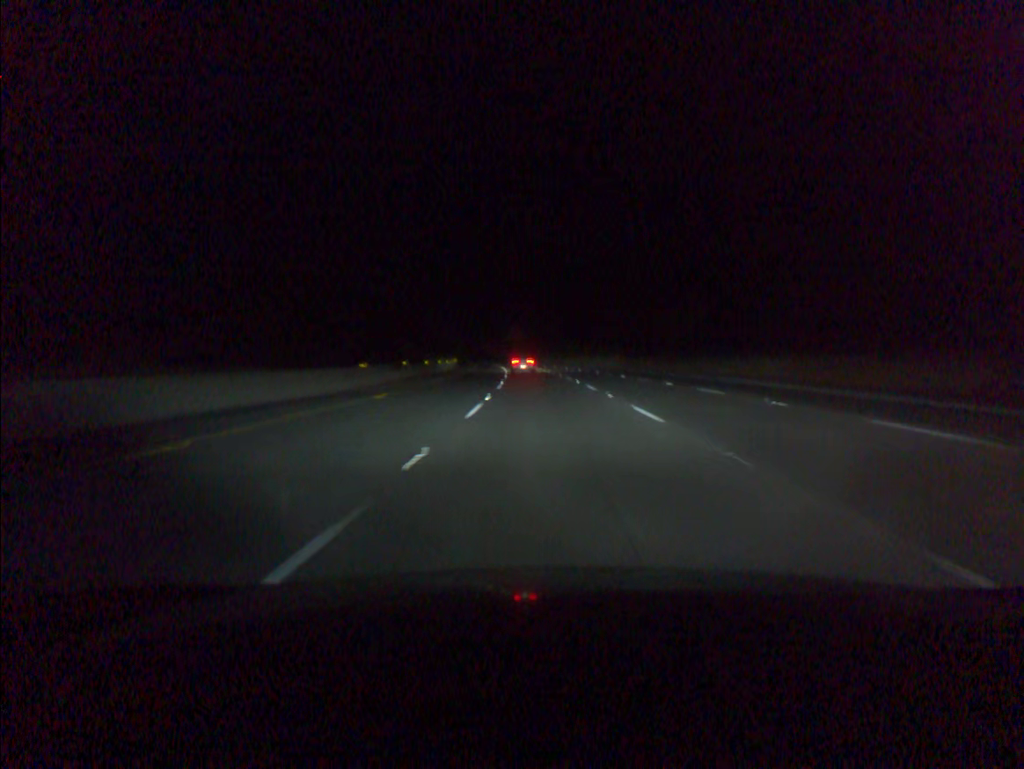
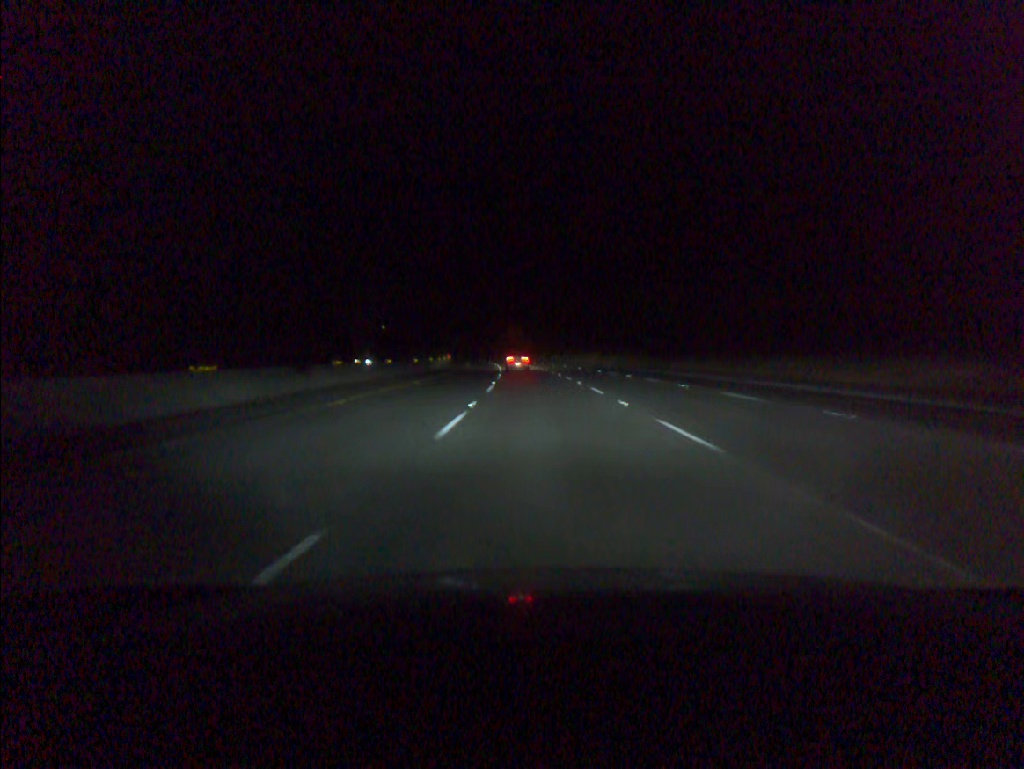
(-0.1, +19.0) m; 0°
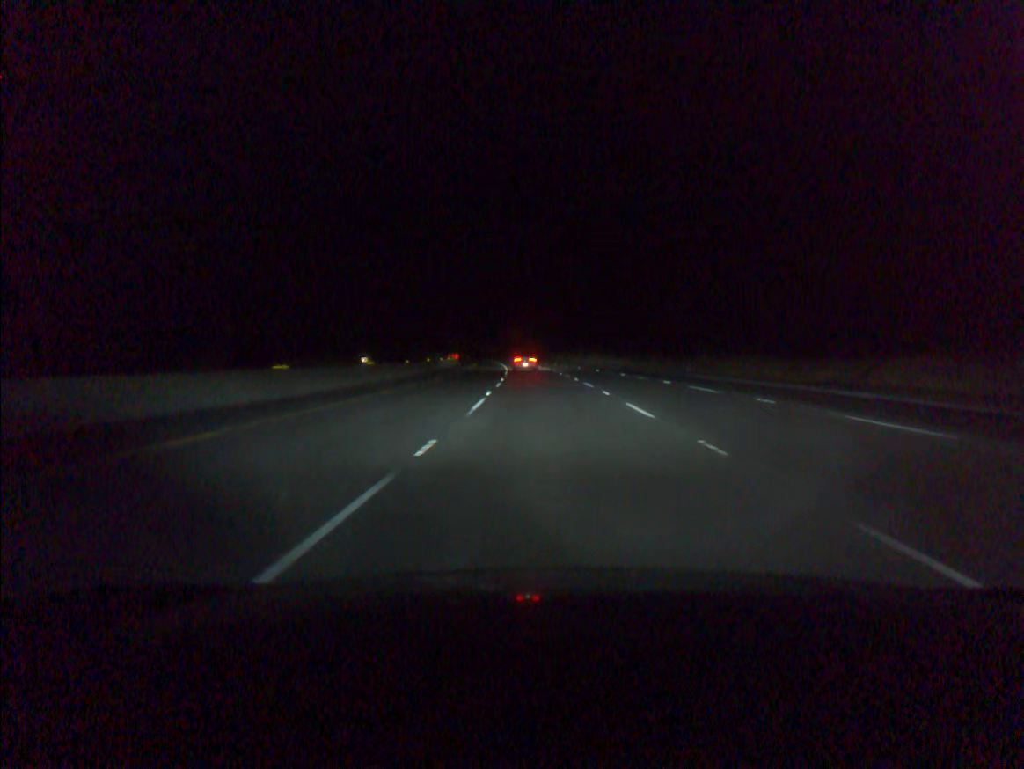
(-0.6, +38.2) m; -2°
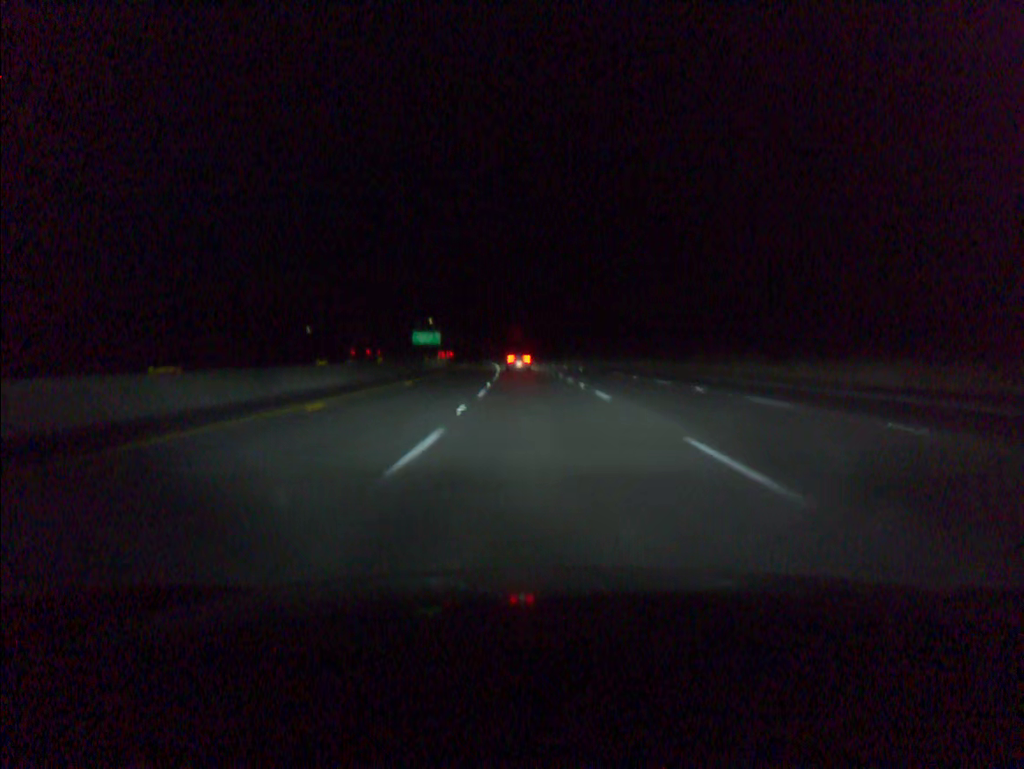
(-2.9, +95.5) m; -3°
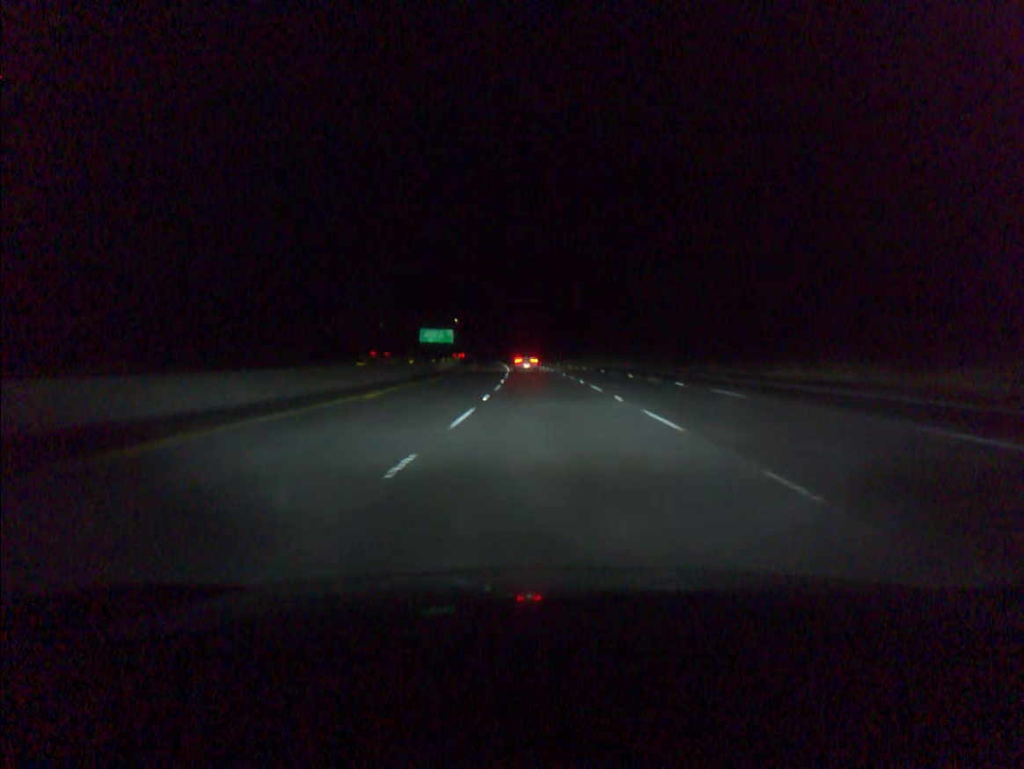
(-0.8, +38.2) m; -2°
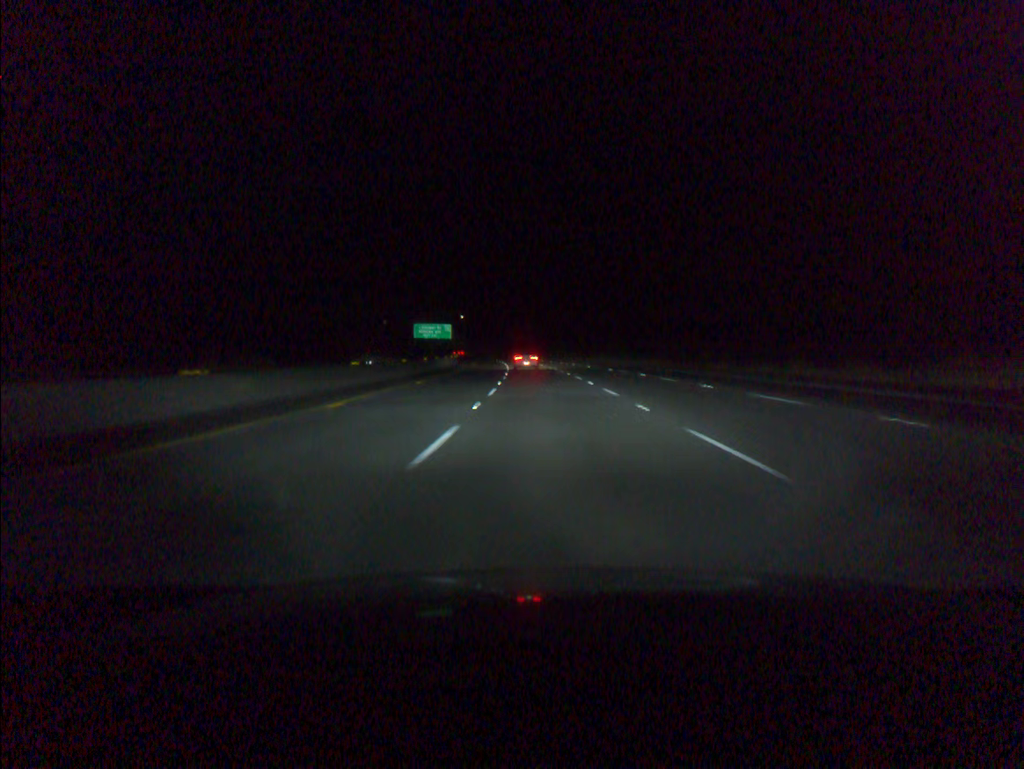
(-0.1, +19.1) m; -1°
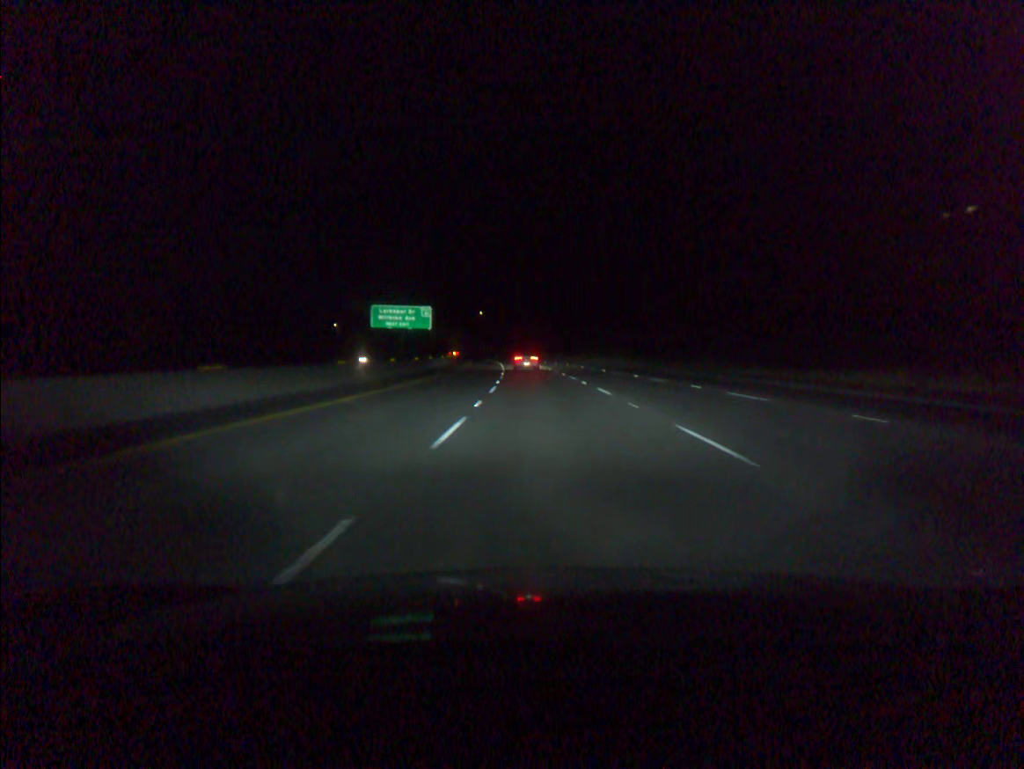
(-1.1, +57.2) m; -2°
